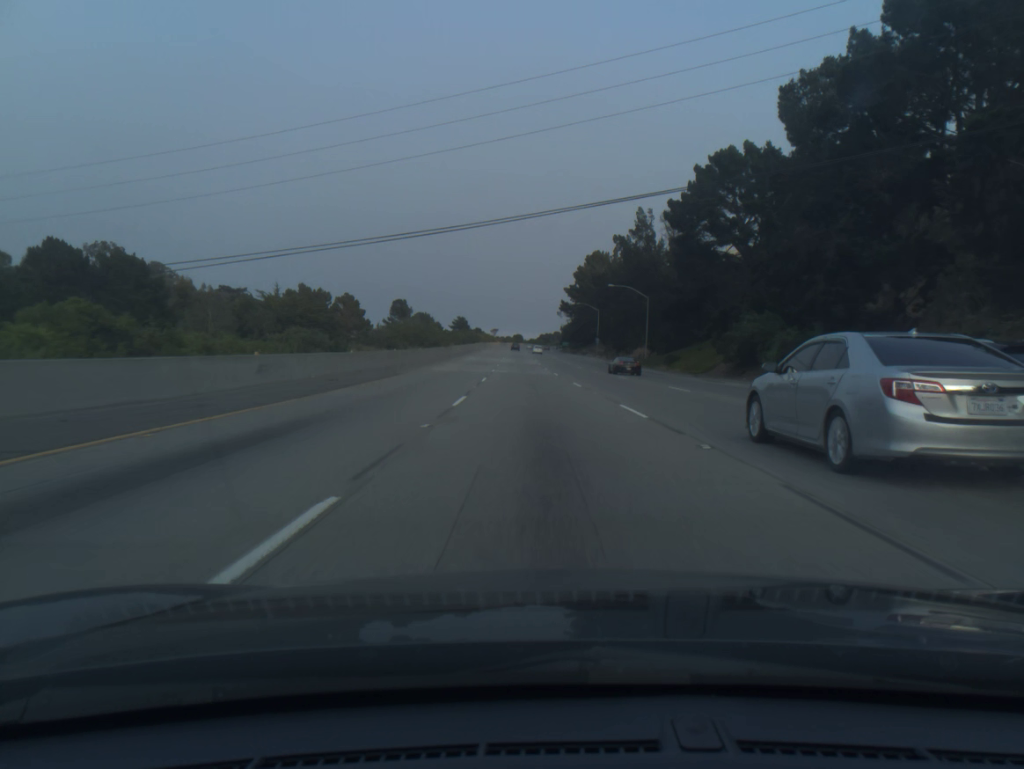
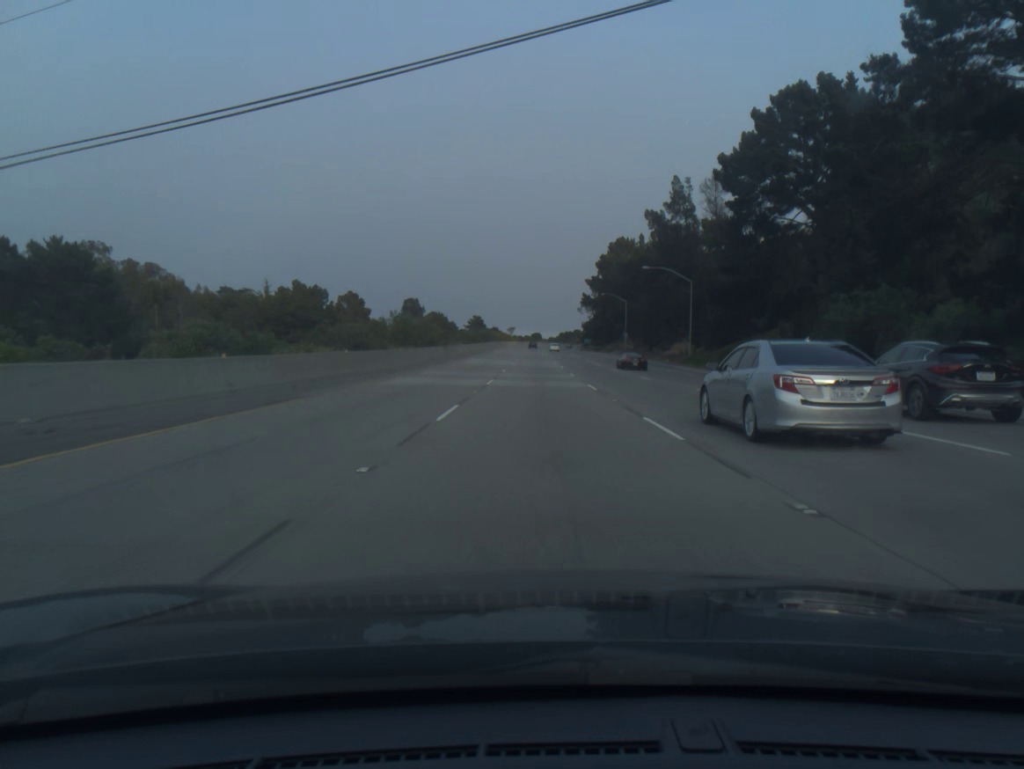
(-0.2, +18.1) m; -1°
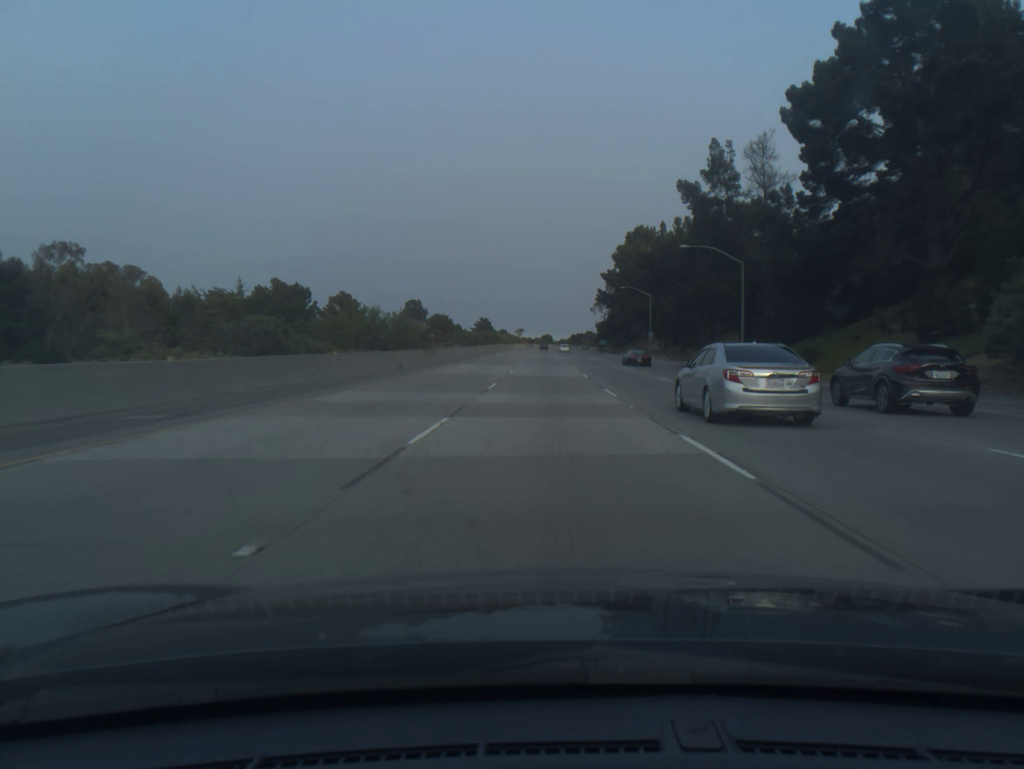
(-0.1, +18.0) m; -1°
